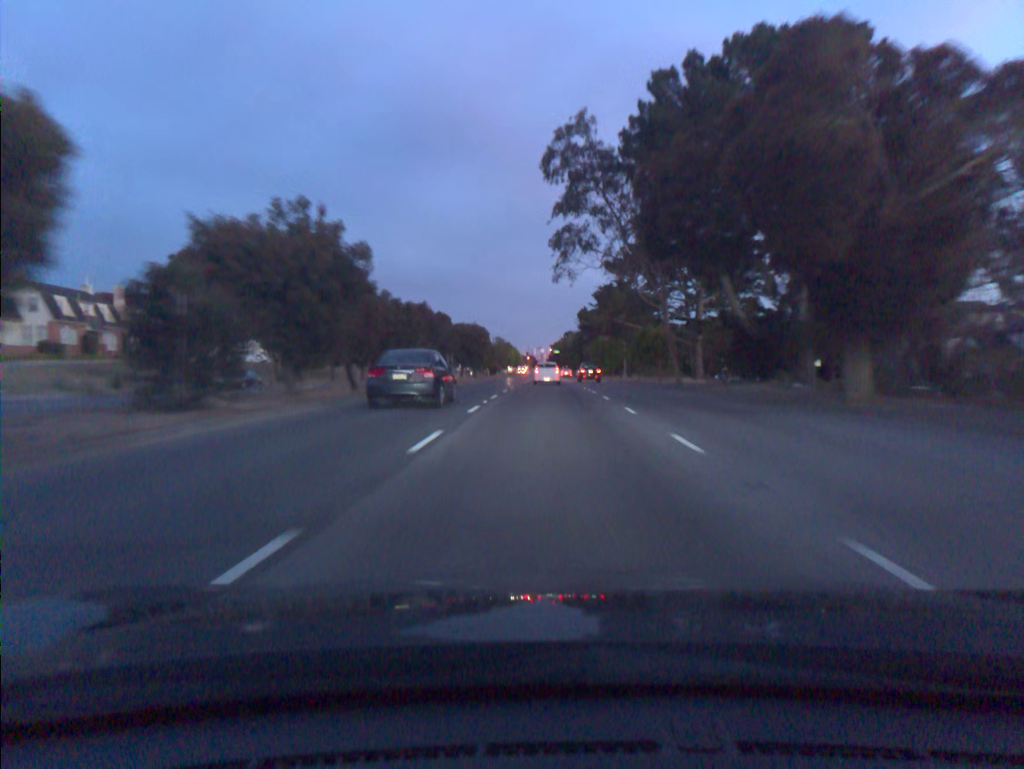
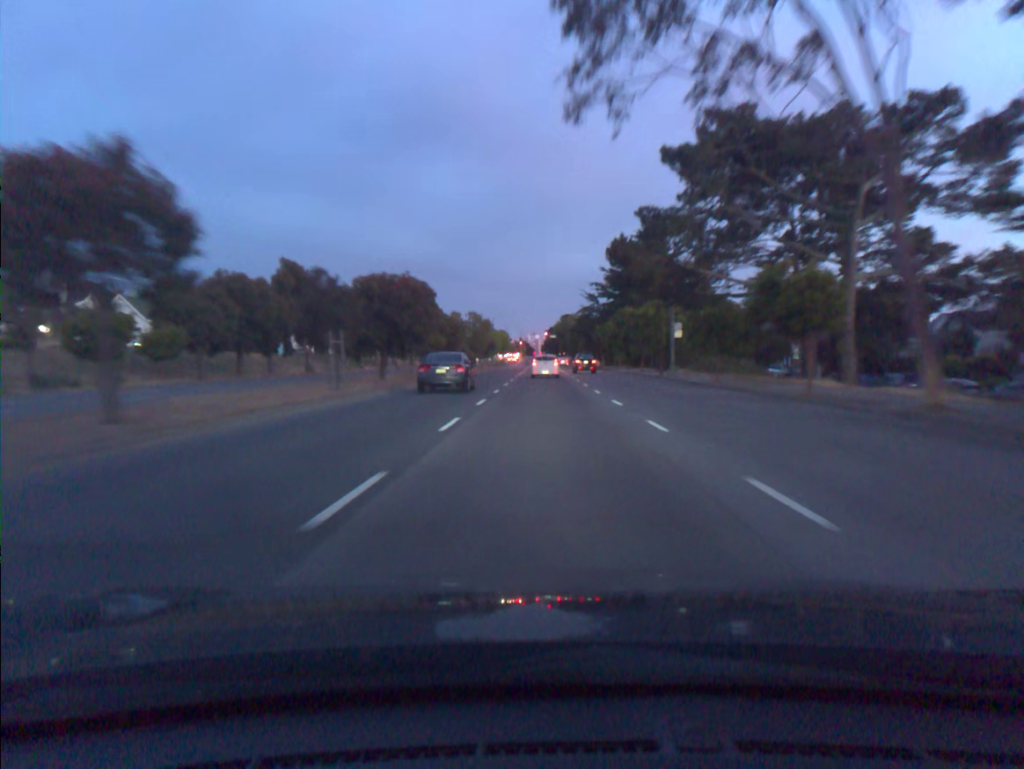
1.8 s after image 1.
(0.0, +32.9) m; 0°
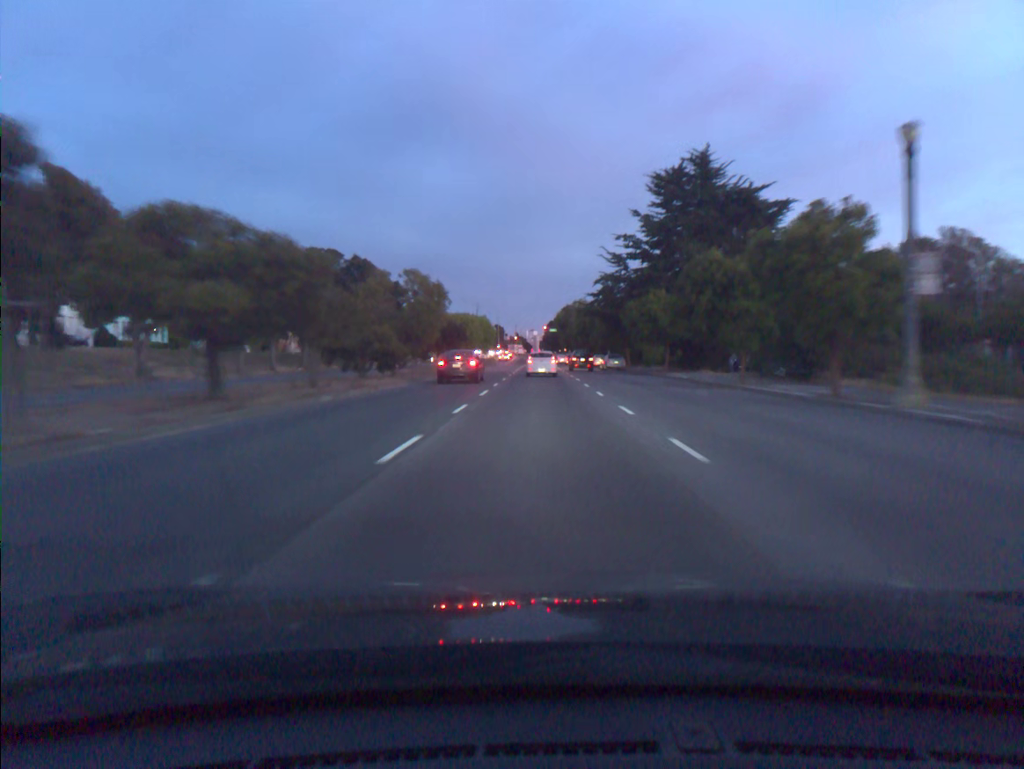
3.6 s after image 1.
(+0.1, +33.0) m; 0°
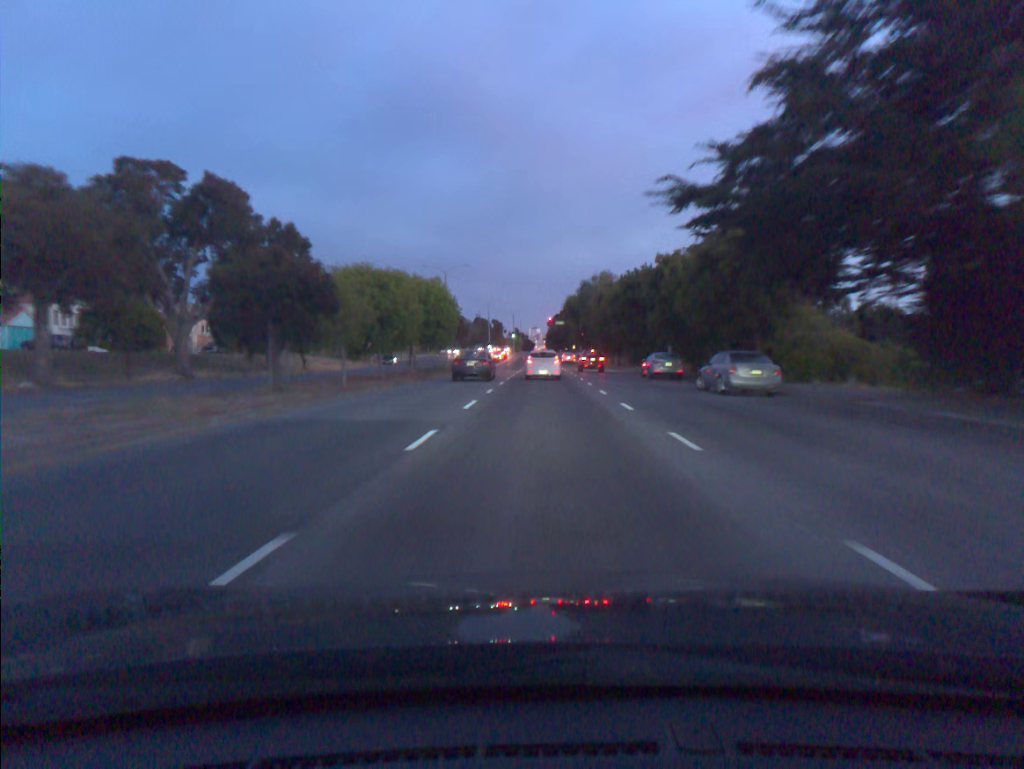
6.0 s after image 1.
(-0.2, +42.3) m; 0°
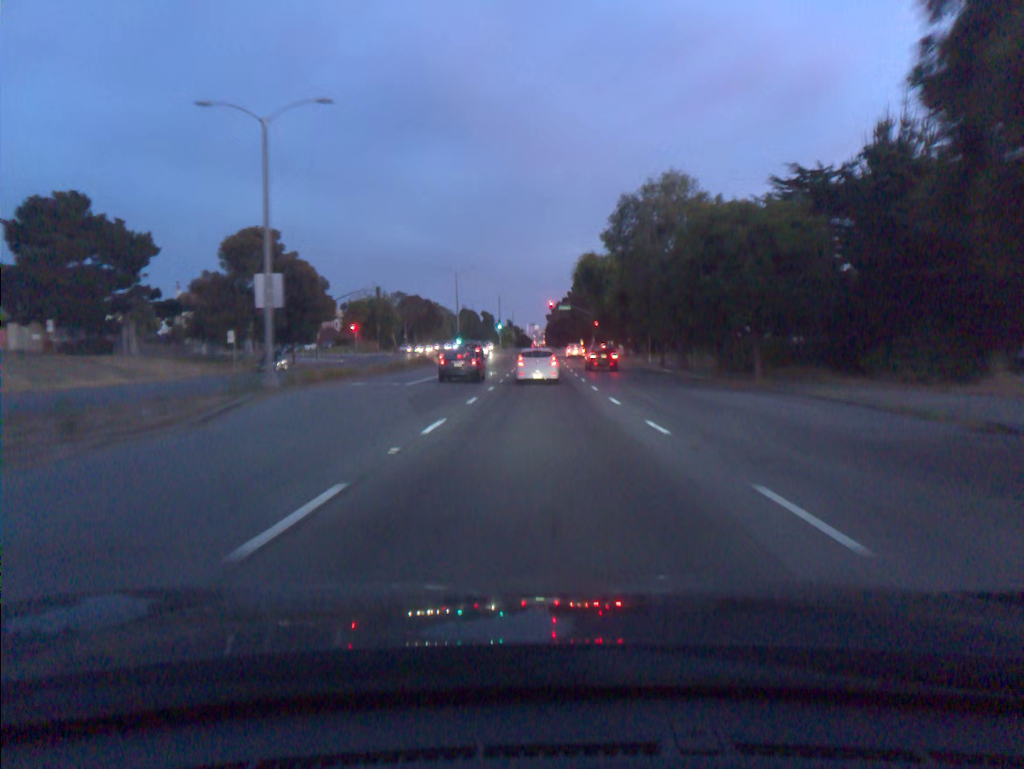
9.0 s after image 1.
(+0.1, +48.2) m; 0°
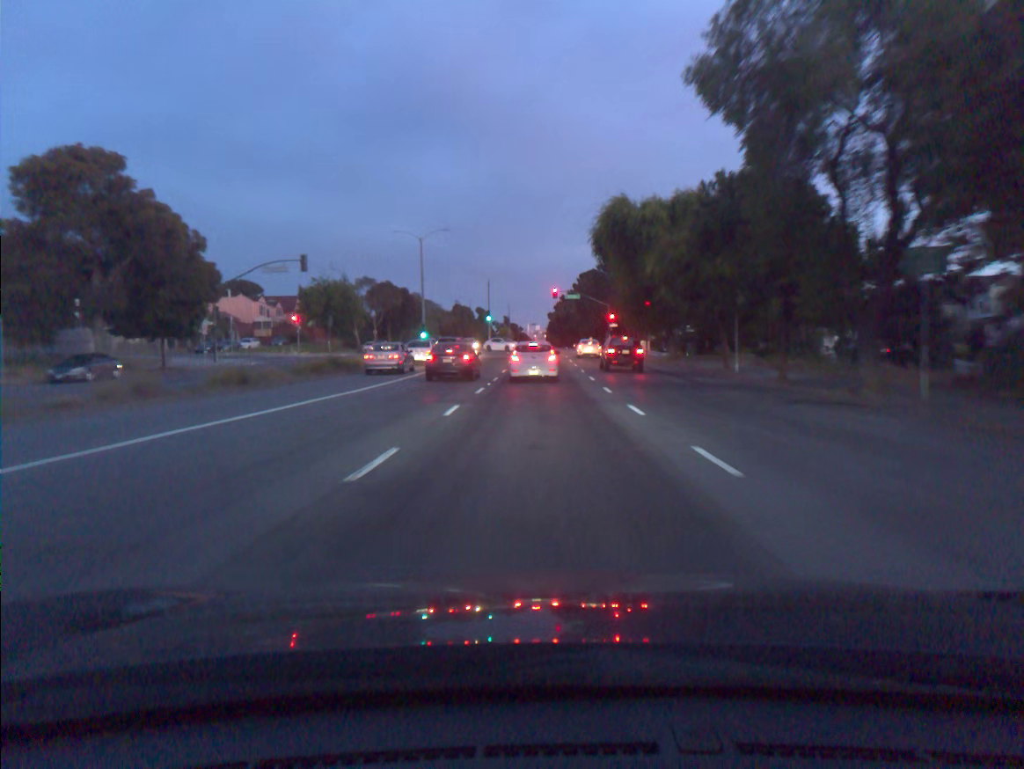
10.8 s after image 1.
(0.0, +26.5) m; 0°
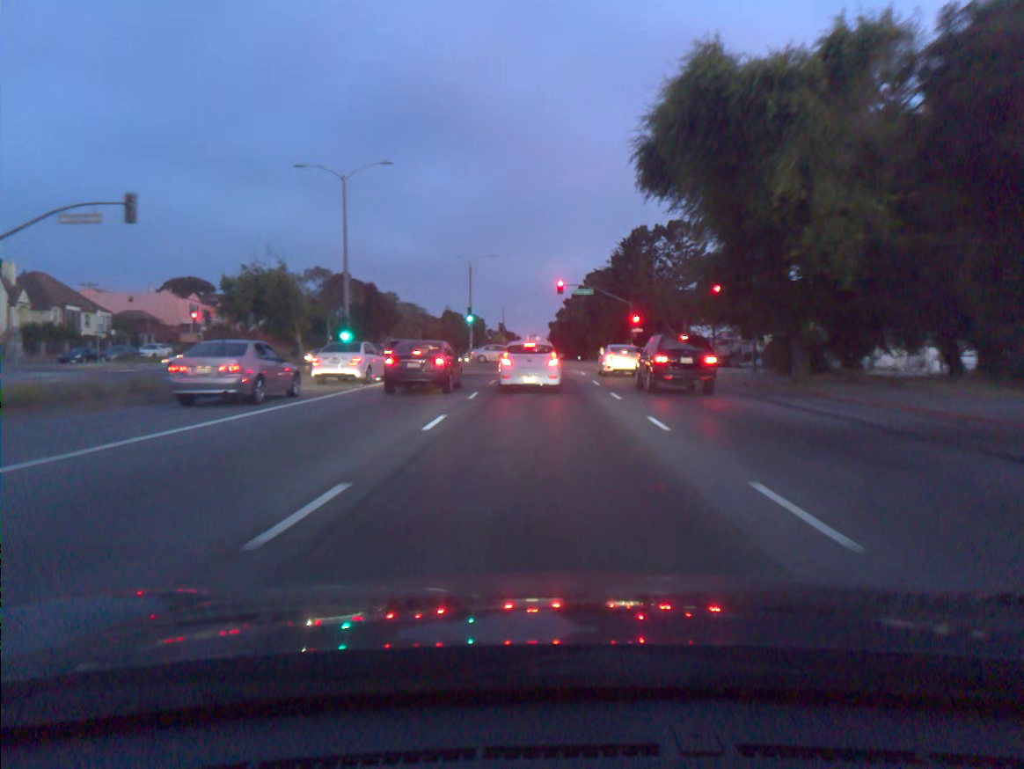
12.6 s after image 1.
(0.0, +24.3) m; 0°
